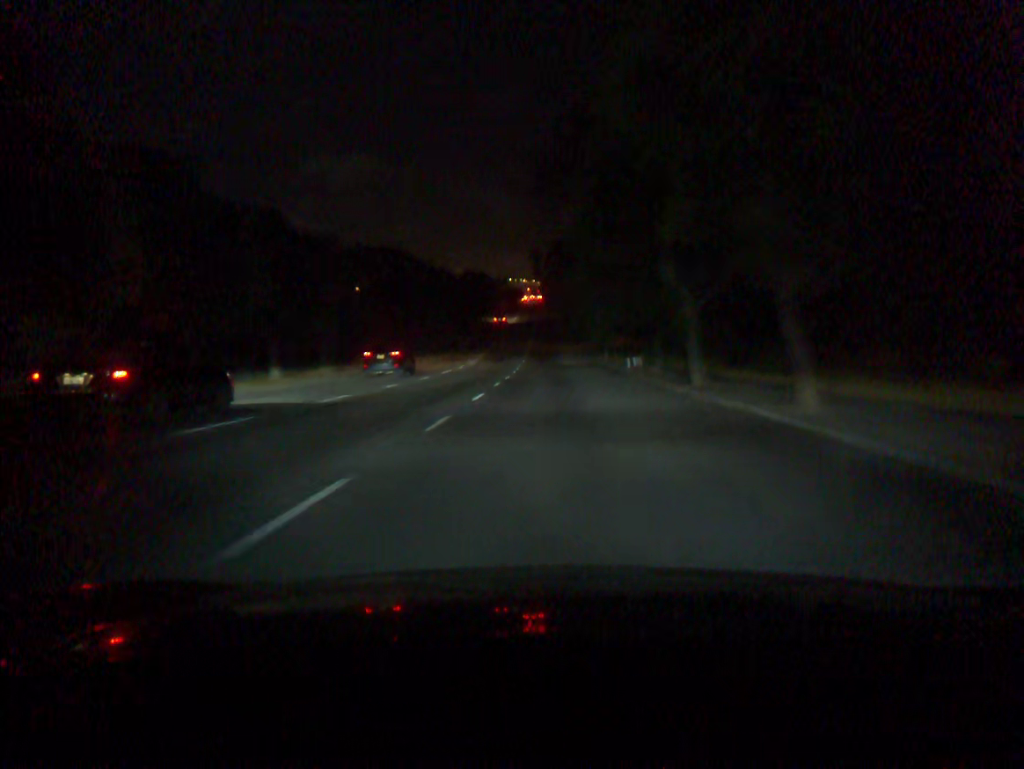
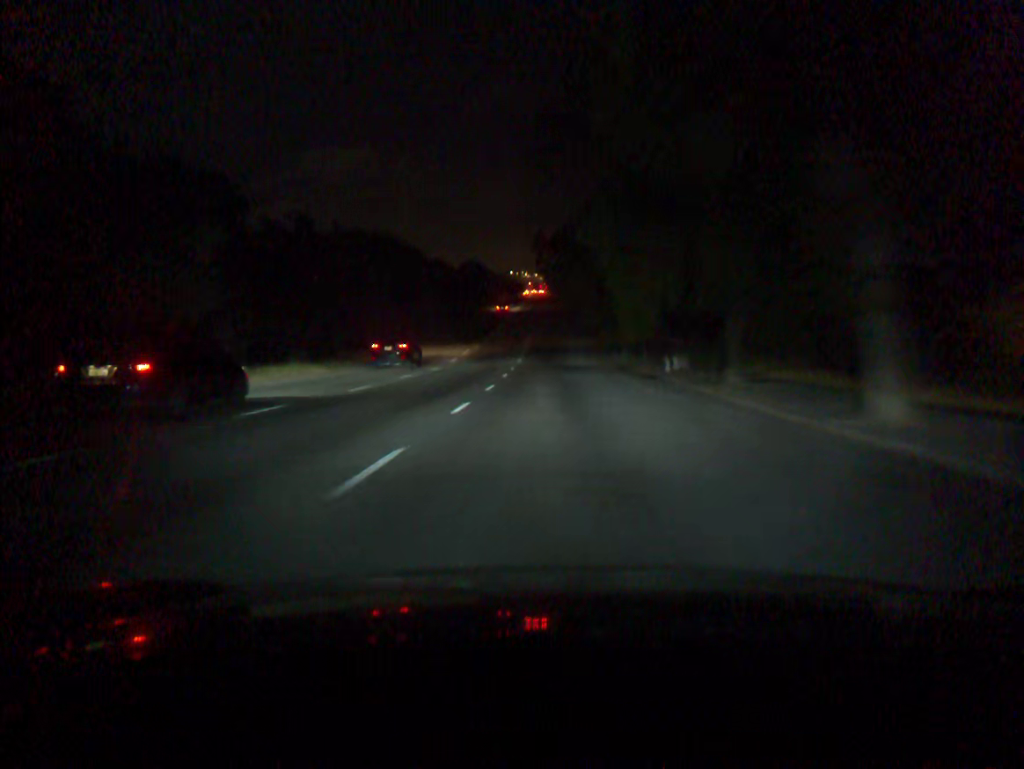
(0.0, +12.8) m; 0°
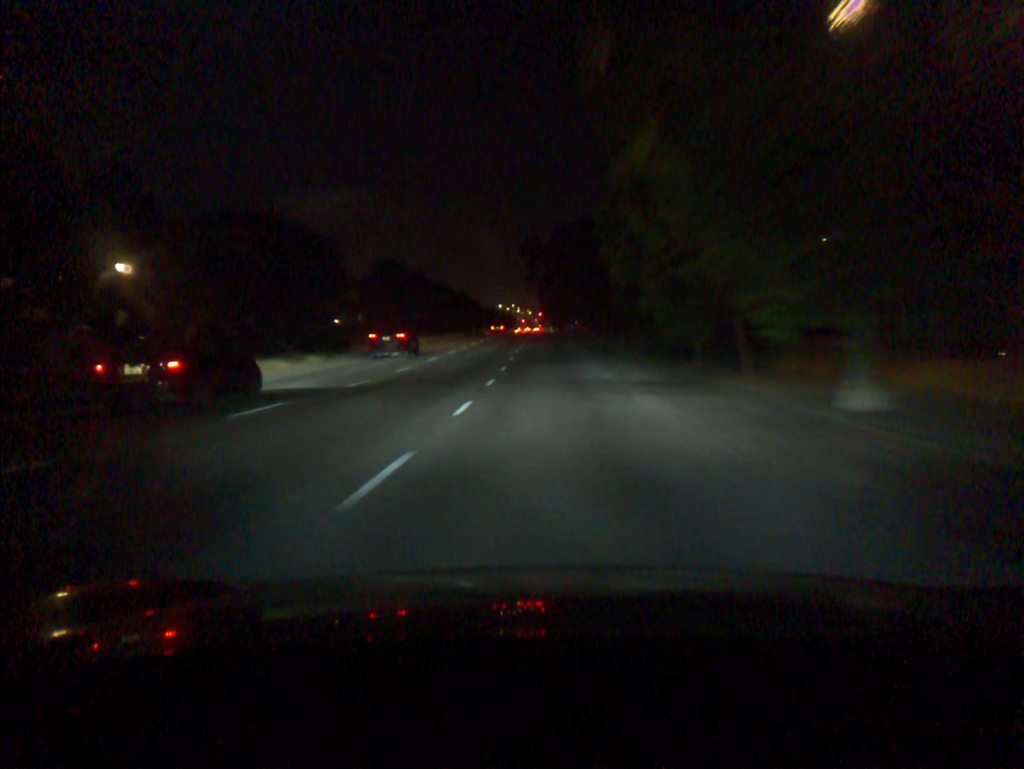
(+0.3, +51.1) m; +1°
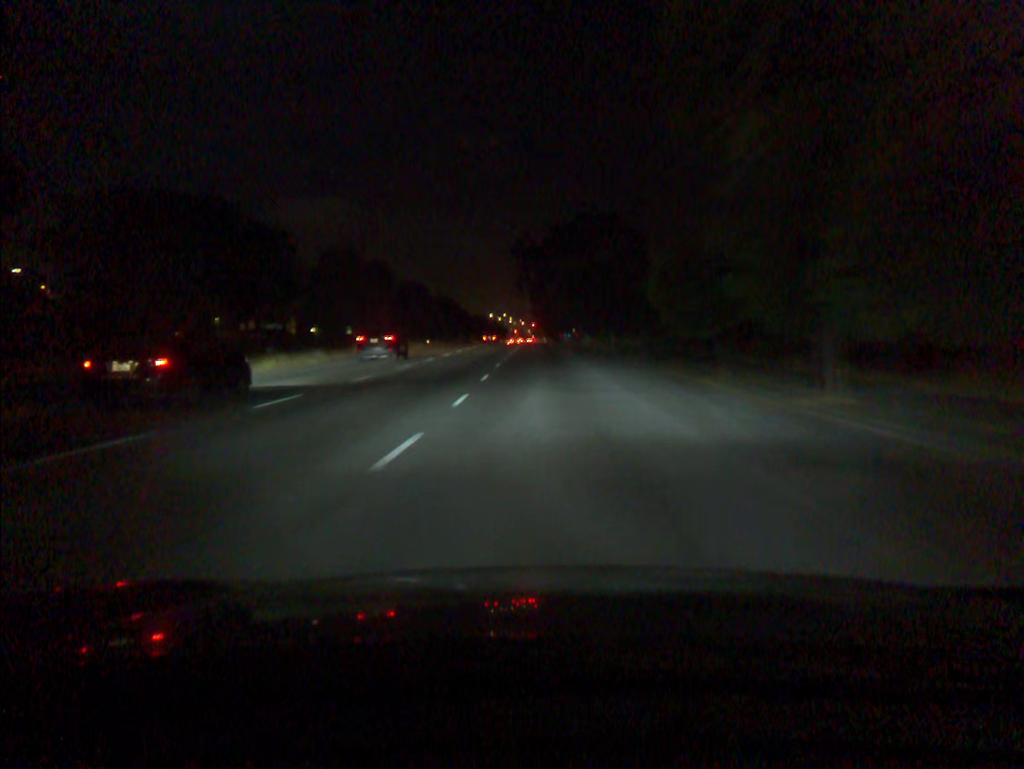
(+0.1, +12.6) m; +1°
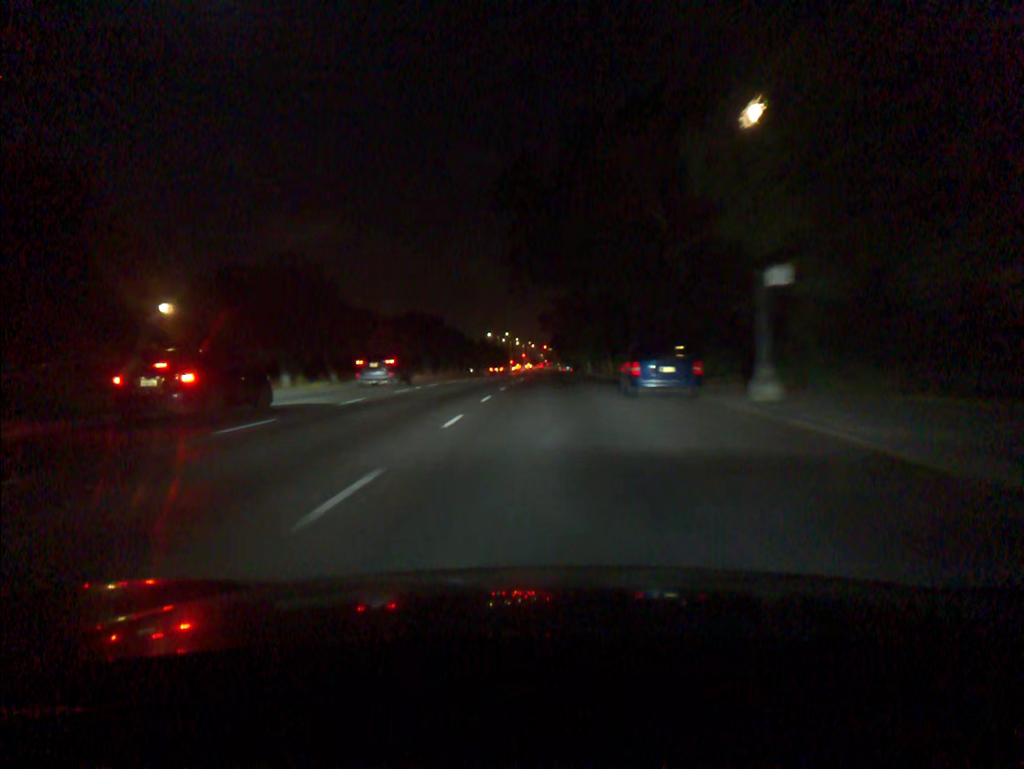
(-0.3, +59.4) m; -1°
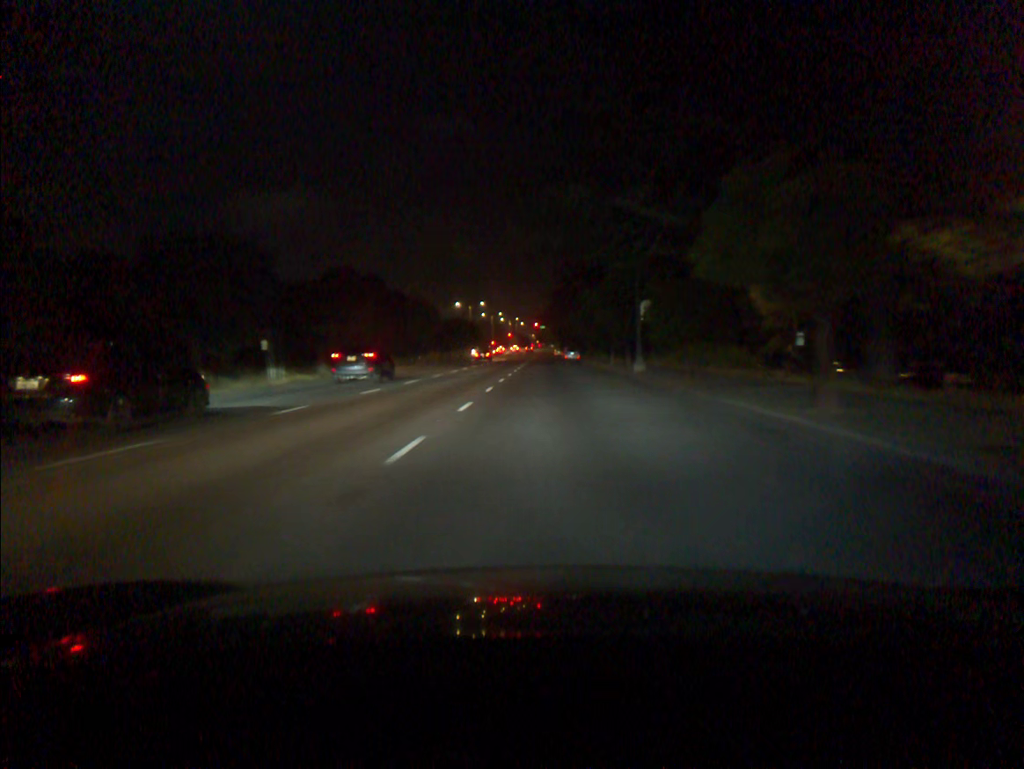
(+0.4, +54.8) m; +1°
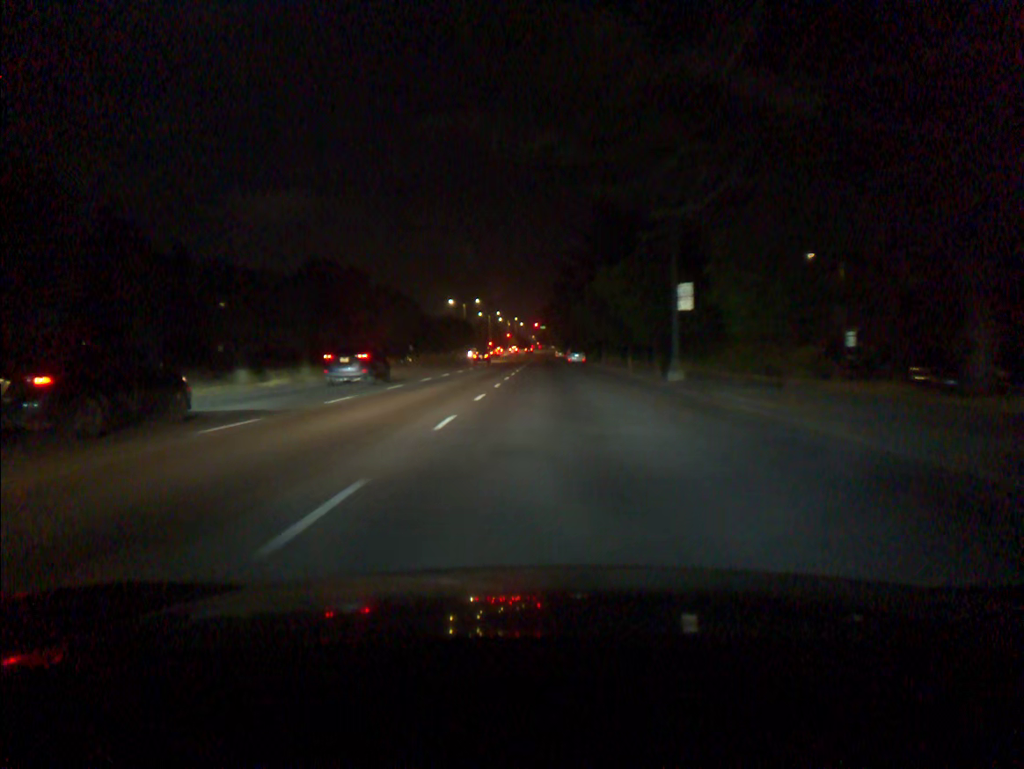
(0.0, +10.8) m; 0°
